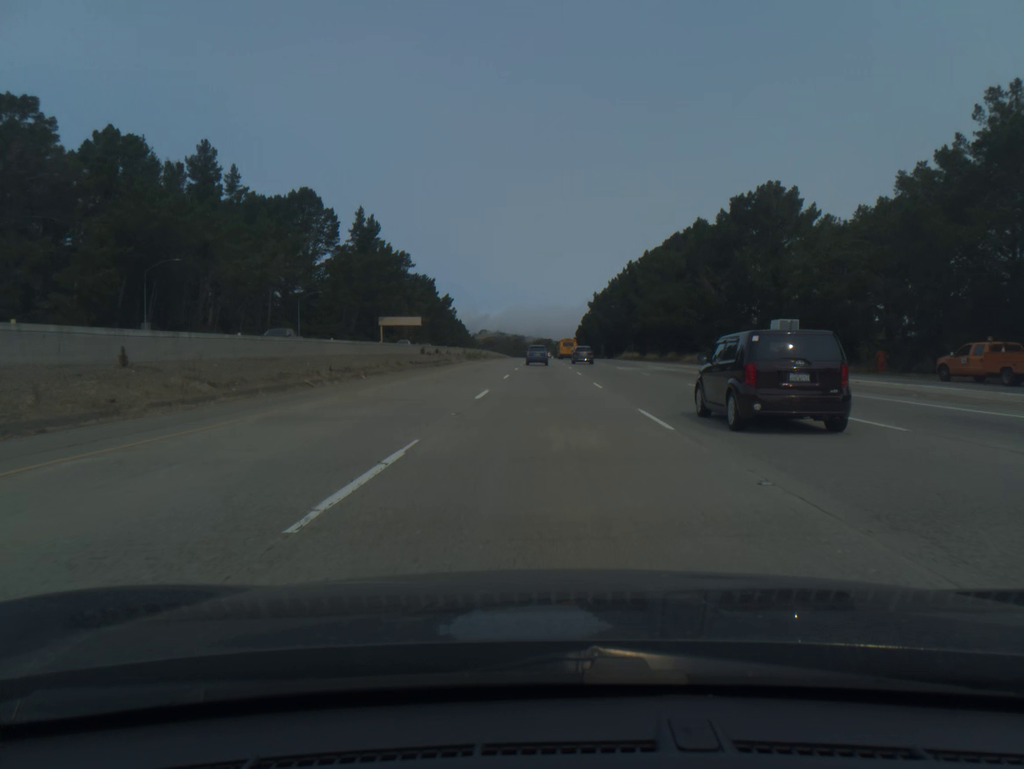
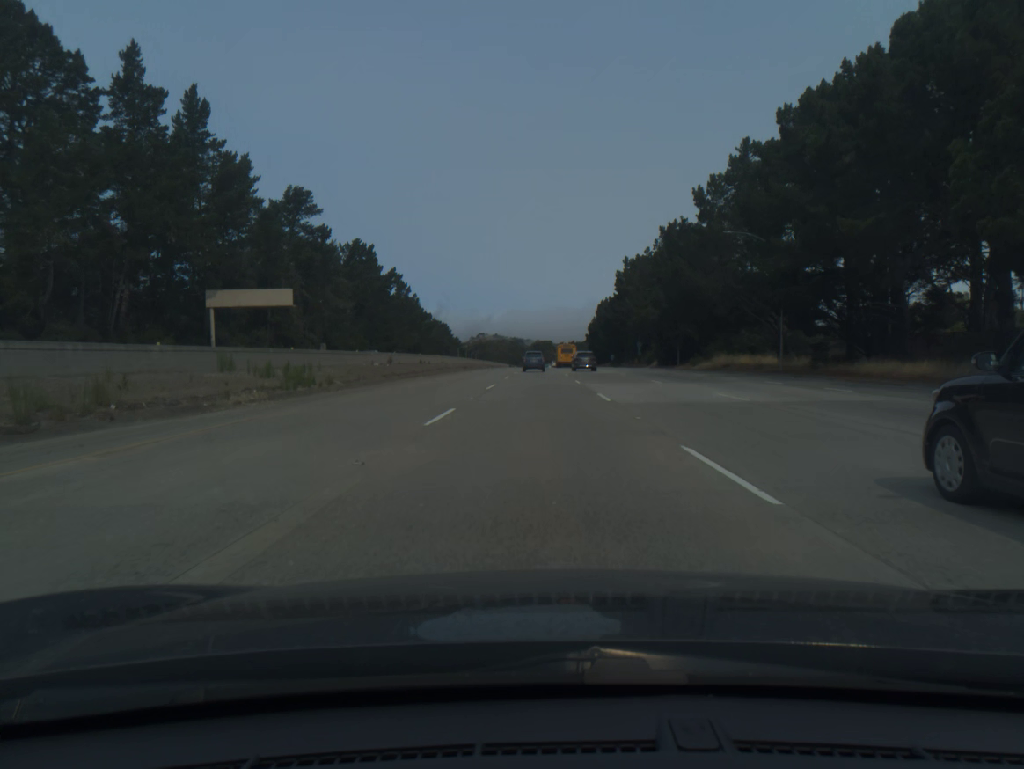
(+0.3, +94.1) m; 0°
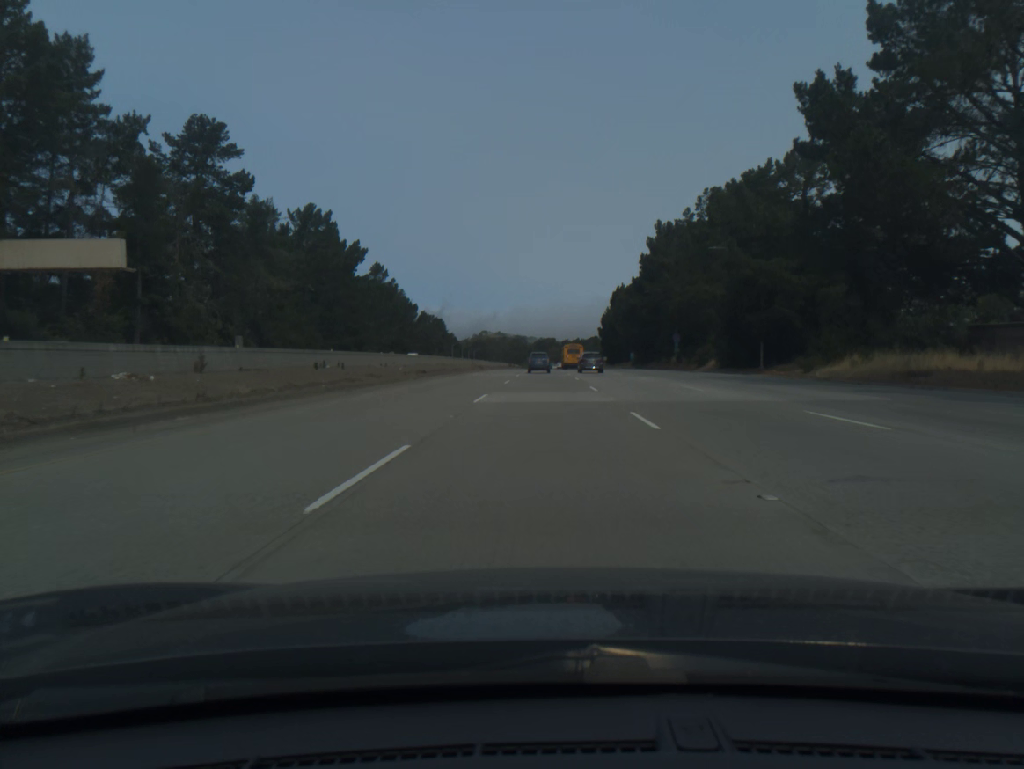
(-0.2, +37.4) m; 0°
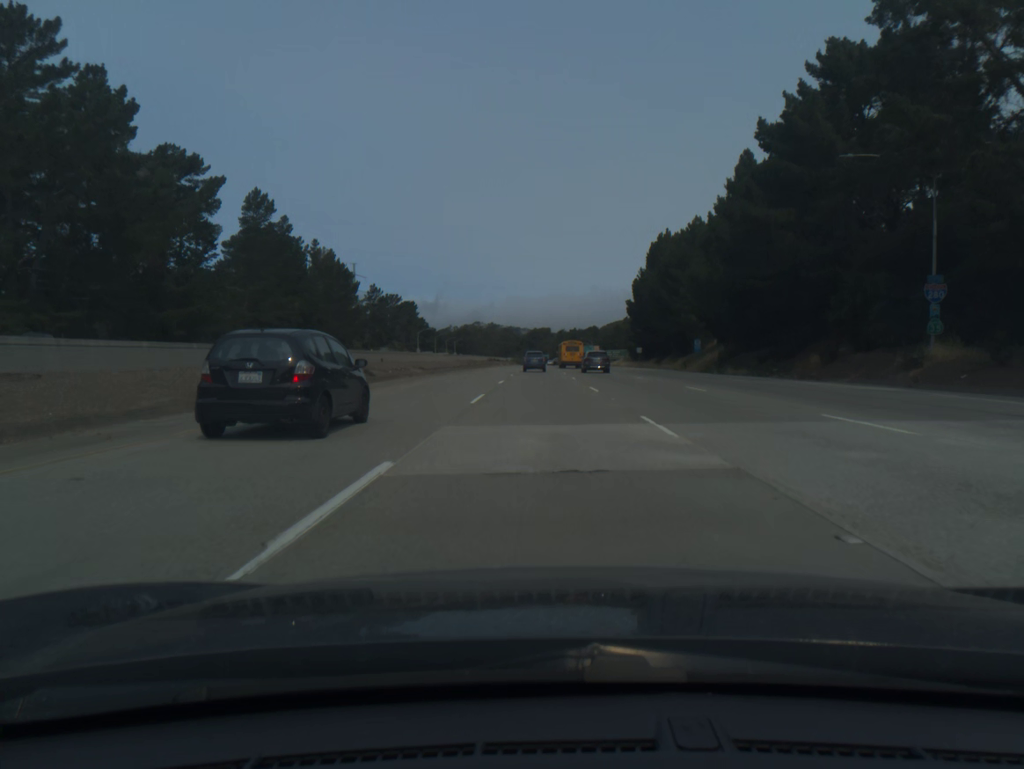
(+0.3, +74.5) m; 0°
